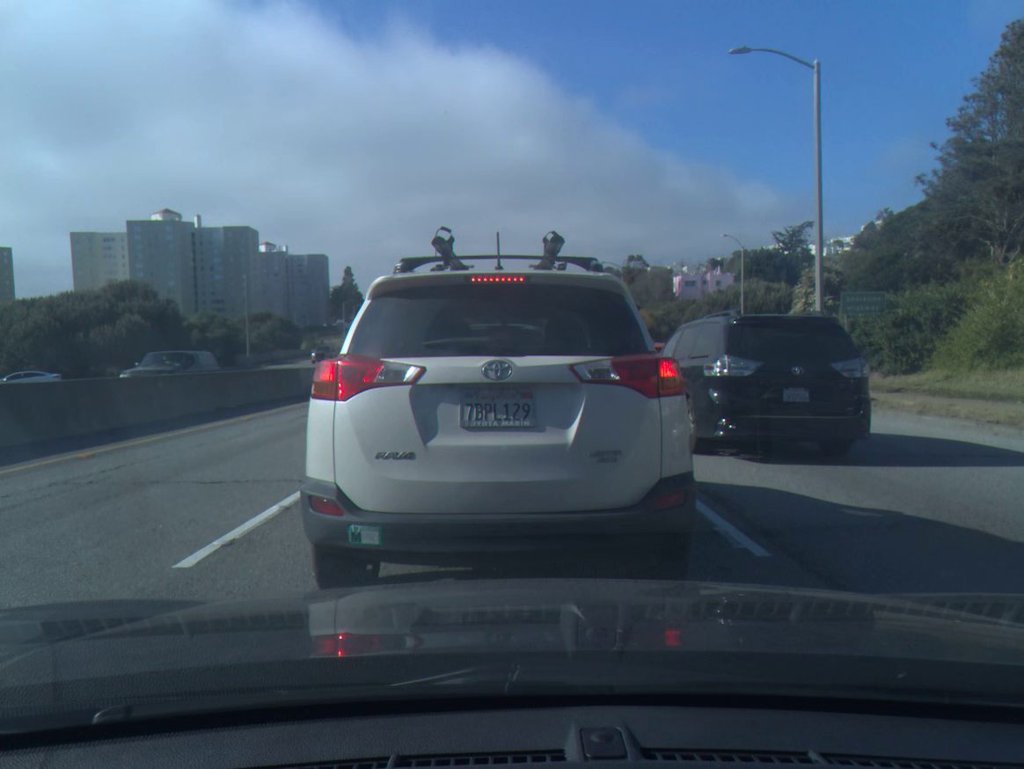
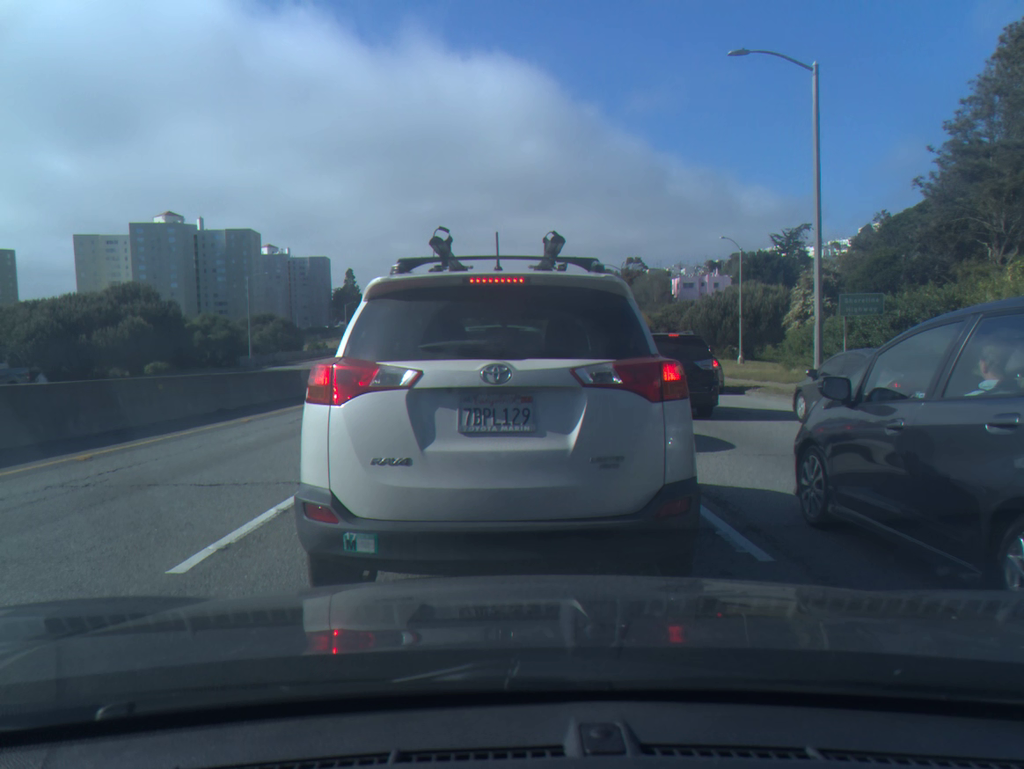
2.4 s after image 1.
(0.0, +0.1) m; 0°
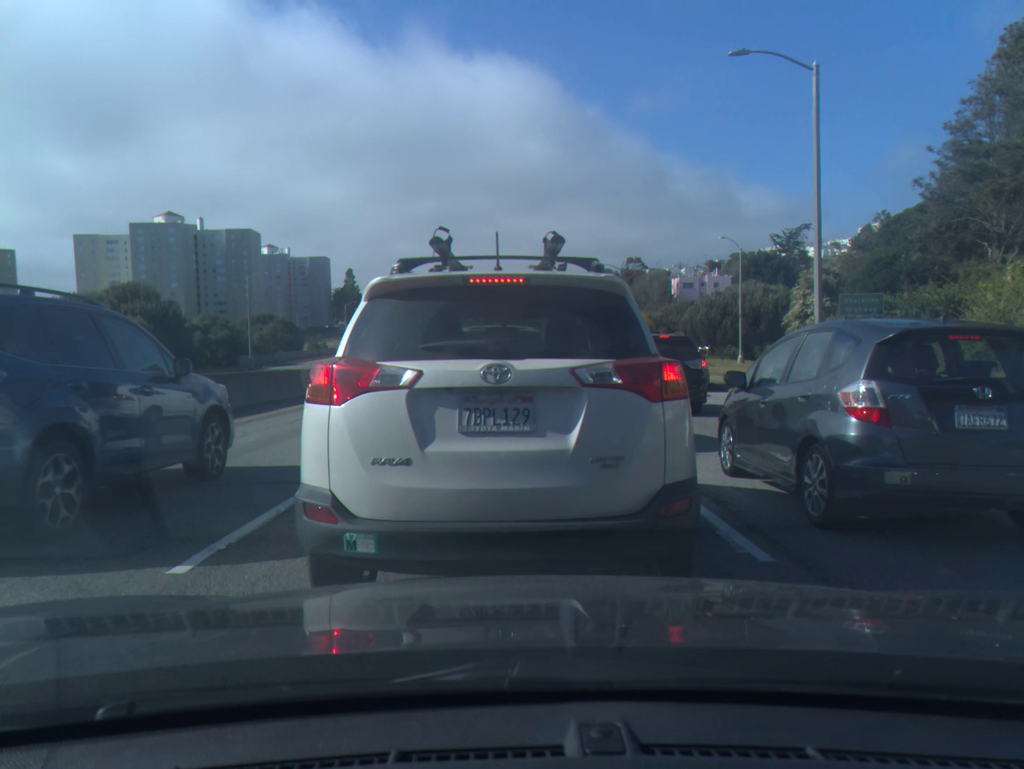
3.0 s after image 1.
(0.0, 0.0) m; 0°
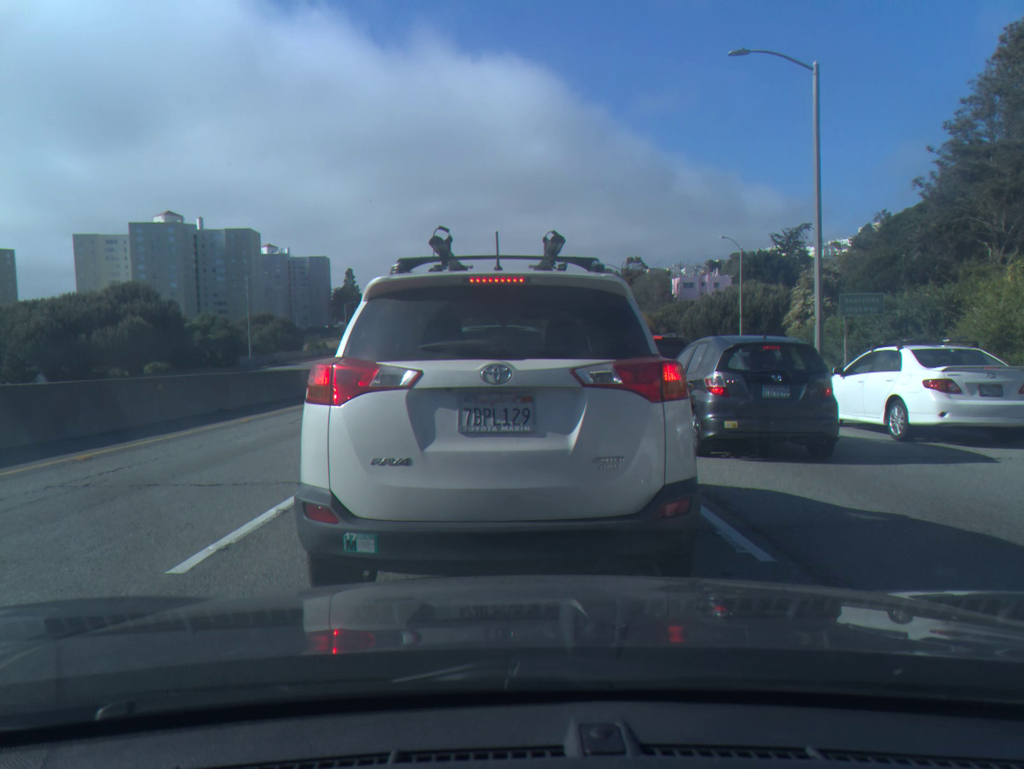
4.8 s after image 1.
(0.0, 0.0) m; 0°
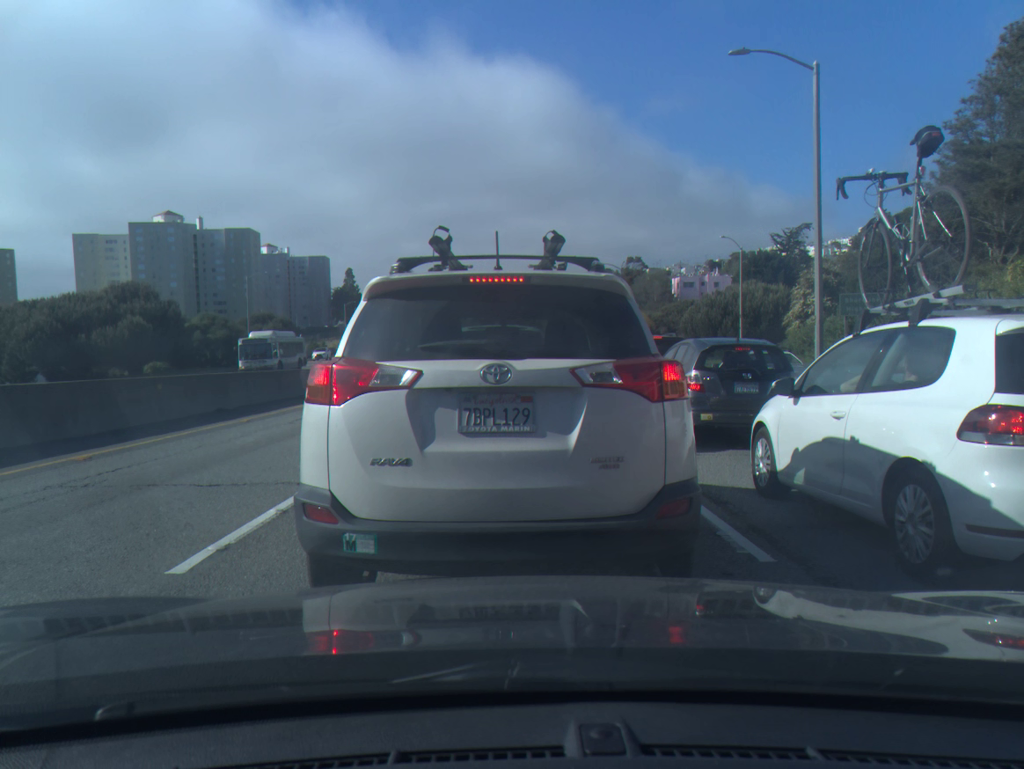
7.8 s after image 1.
(+0.1, 0.0) m; 0°
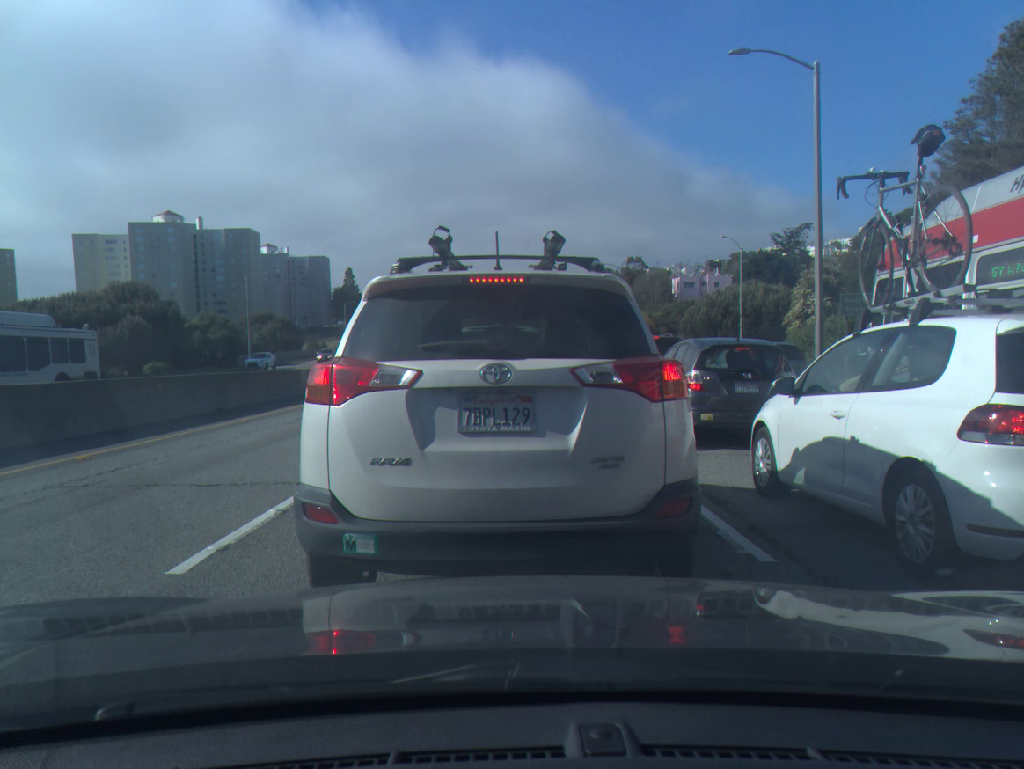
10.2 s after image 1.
(0.0, 0.0) m; 0°
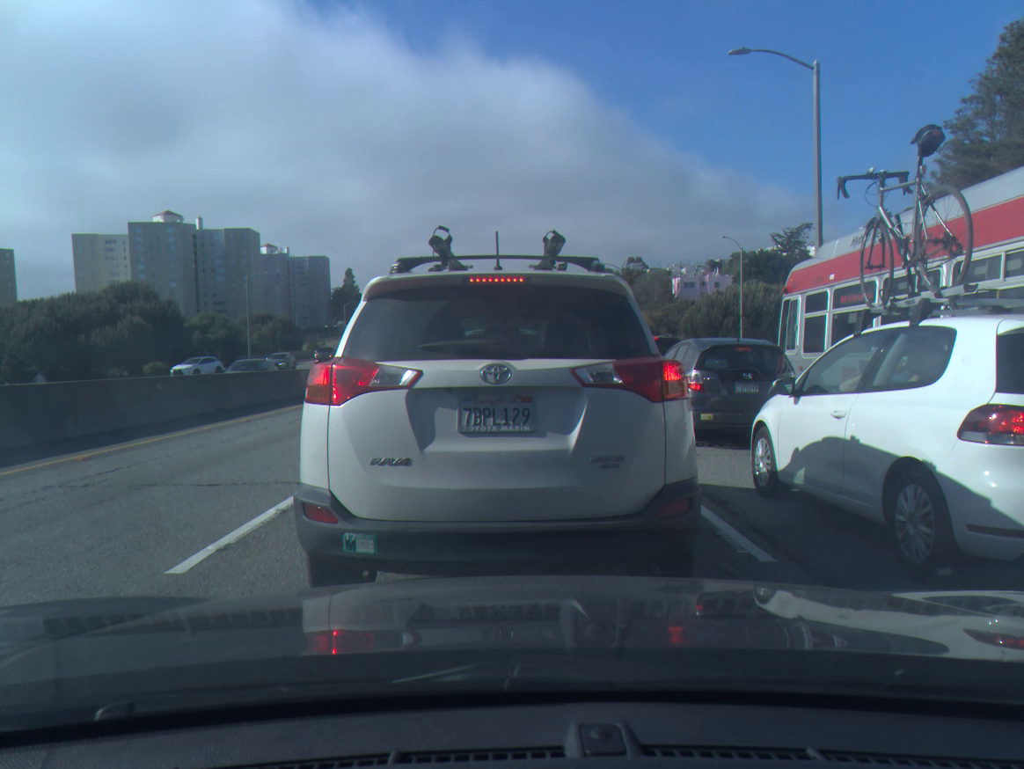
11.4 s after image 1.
(0.0, 0.0) m; 0°
